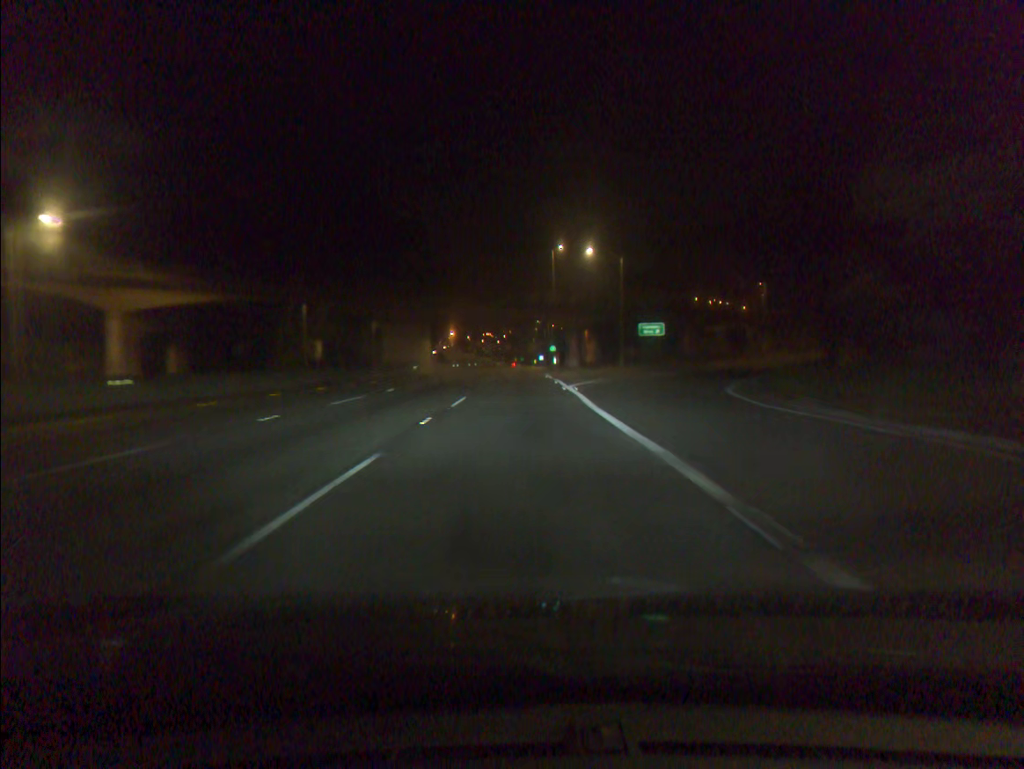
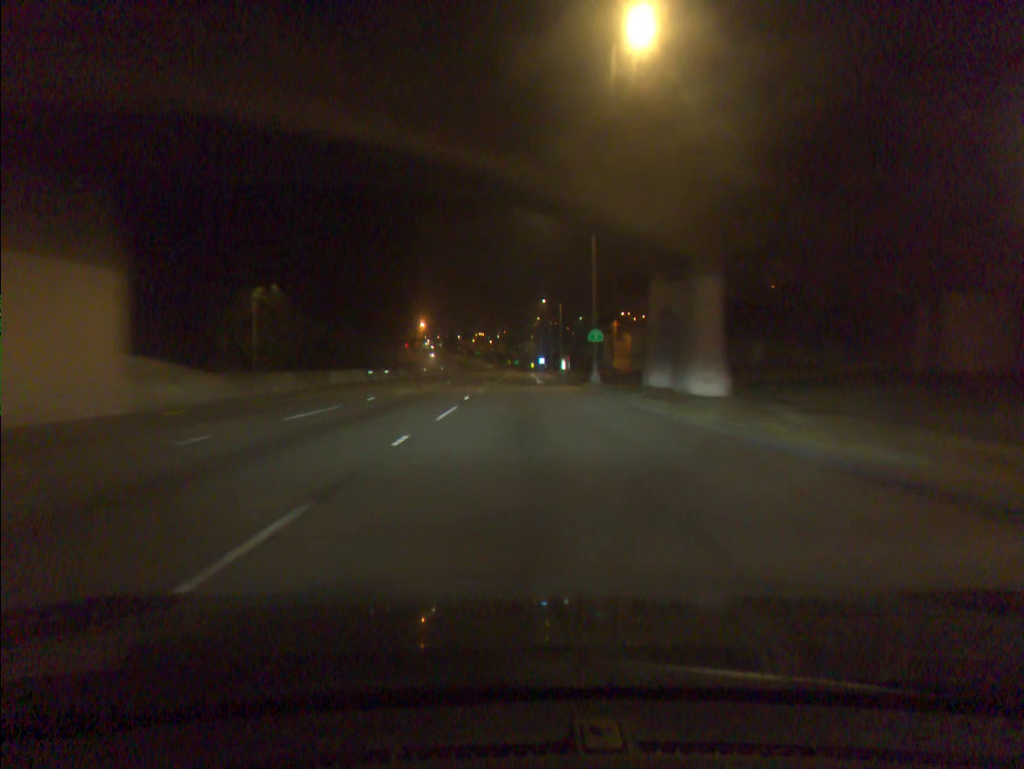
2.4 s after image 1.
(+0.4, +62.9) m; +1°
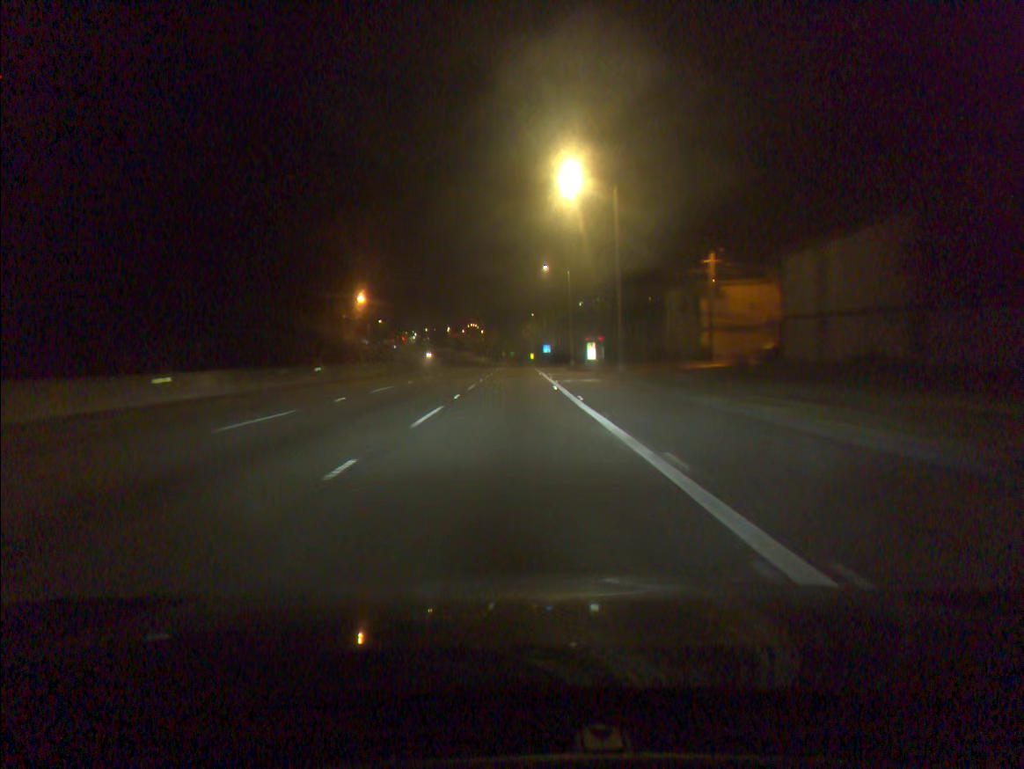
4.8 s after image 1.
(+0.3, +62.7) m; 0°
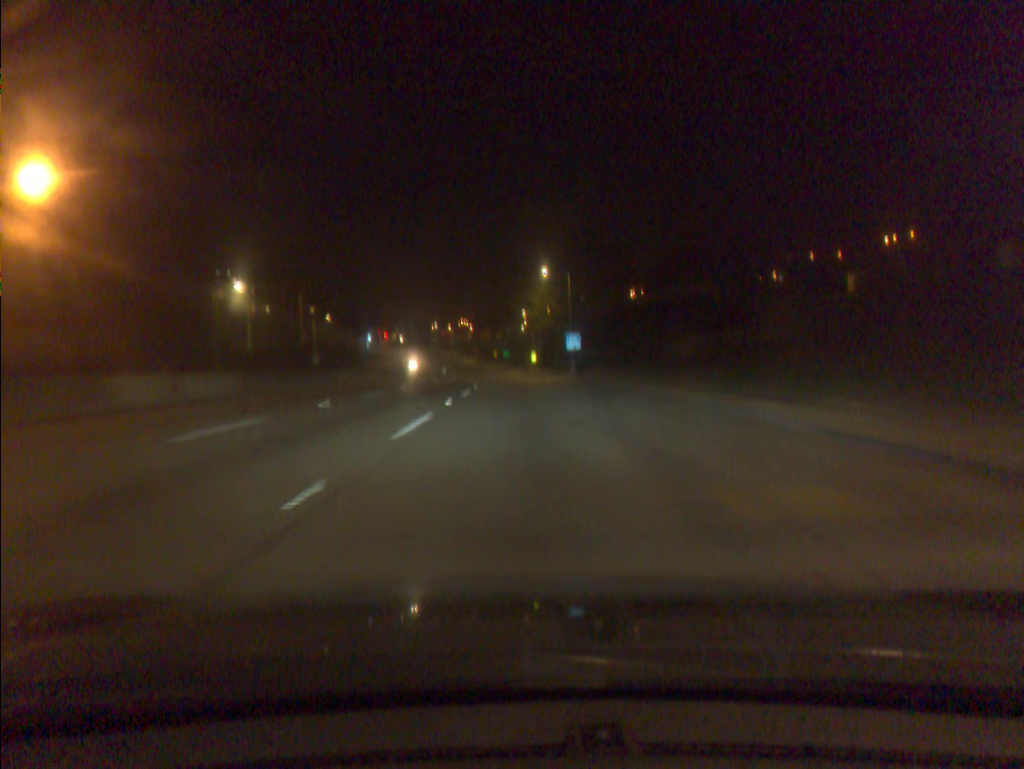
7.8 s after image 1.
(-0.2, +75.7) m; 0°
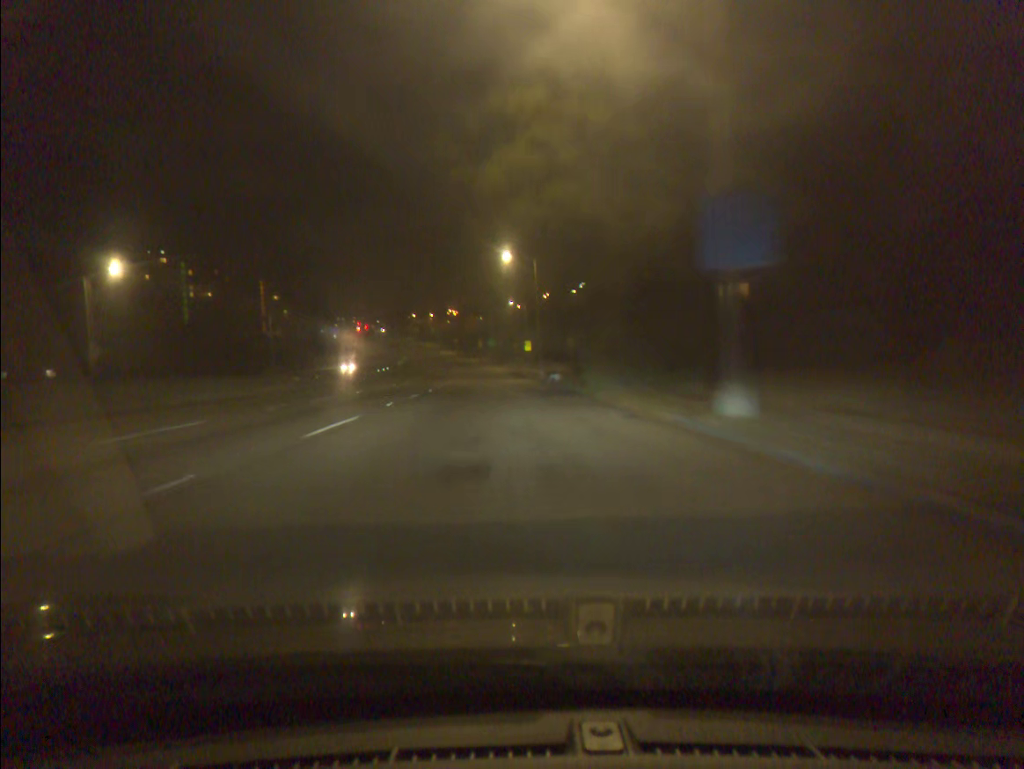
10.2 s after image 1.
(+1.3, +57.9) m; 0°
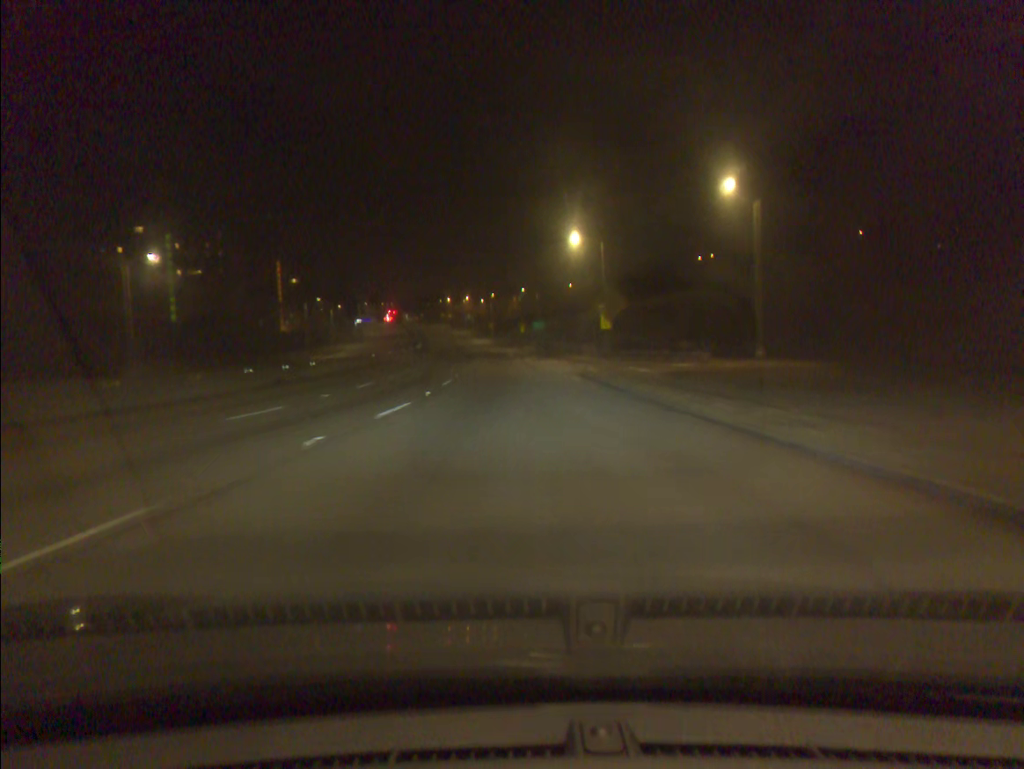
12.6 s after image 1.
(-2.0, +55.4) m; -3°
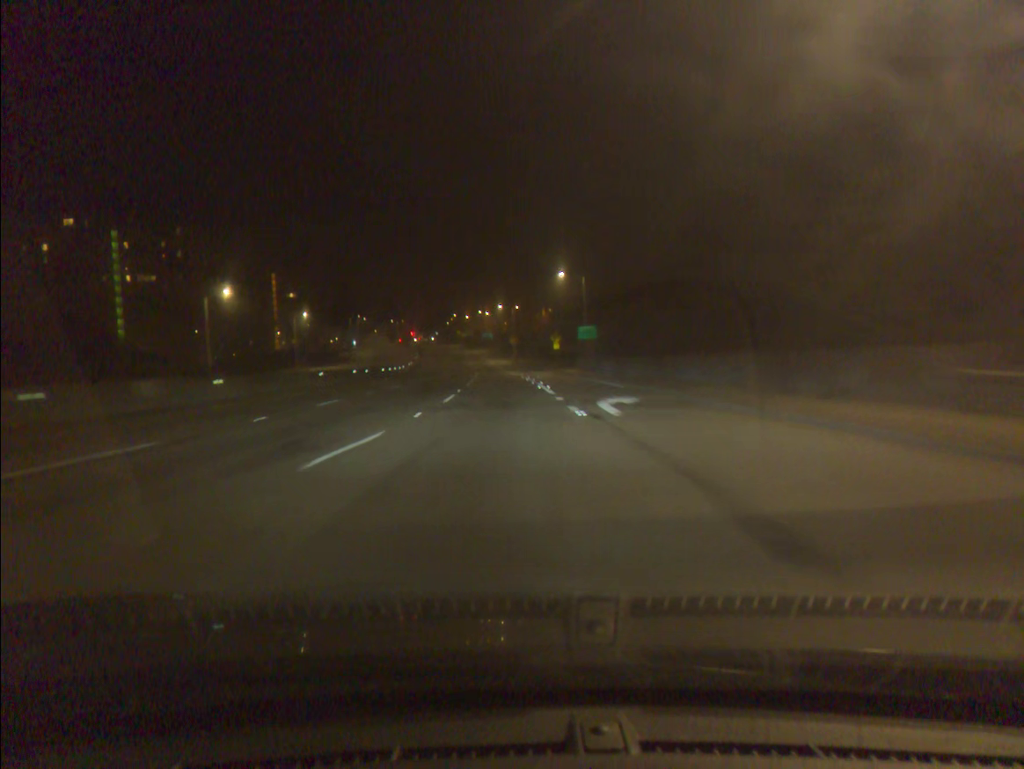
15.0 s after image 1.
(-0.9, +52.5) m; -2°
